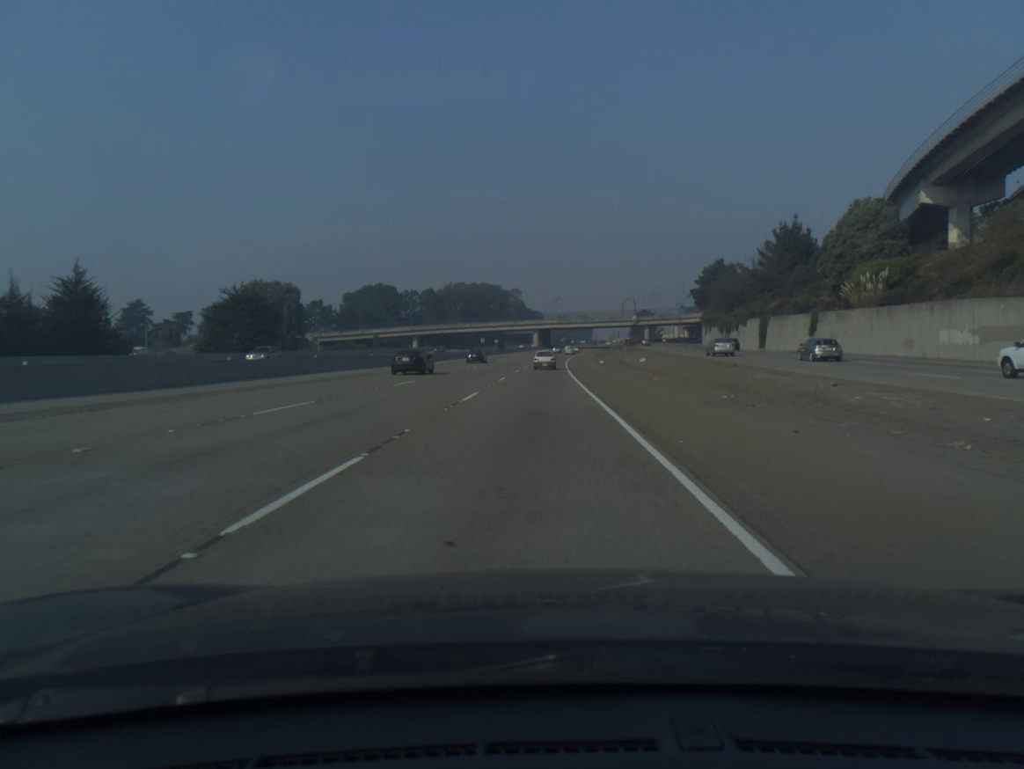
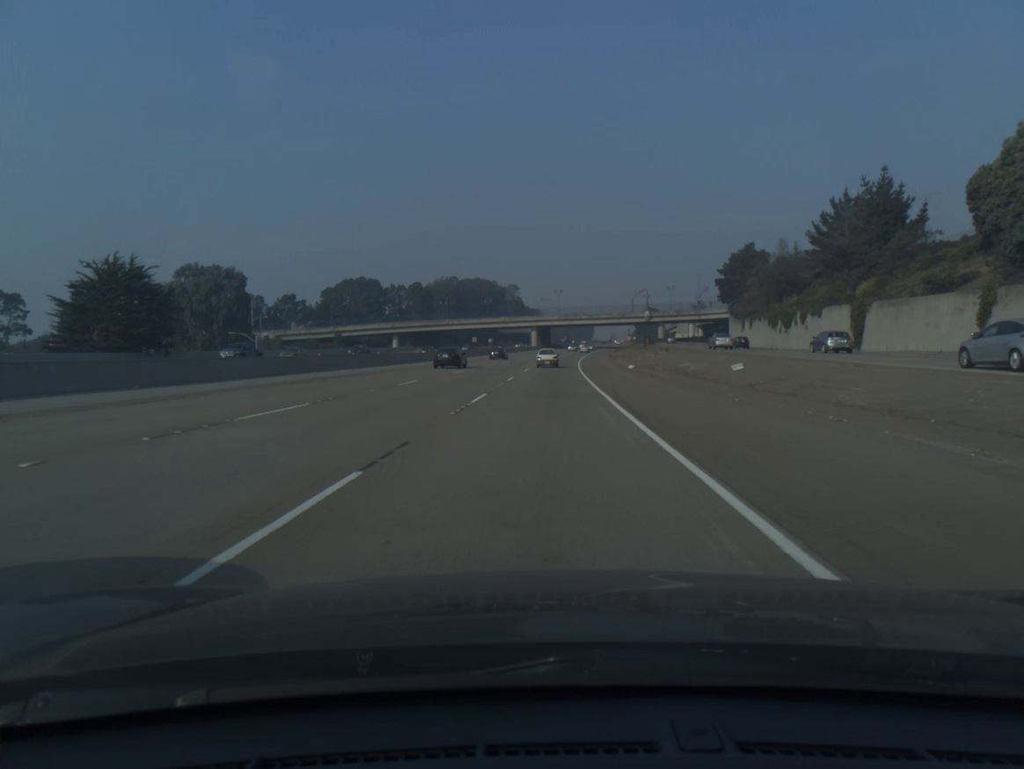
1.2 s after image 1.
(-0.1, +30.4) m; 0°
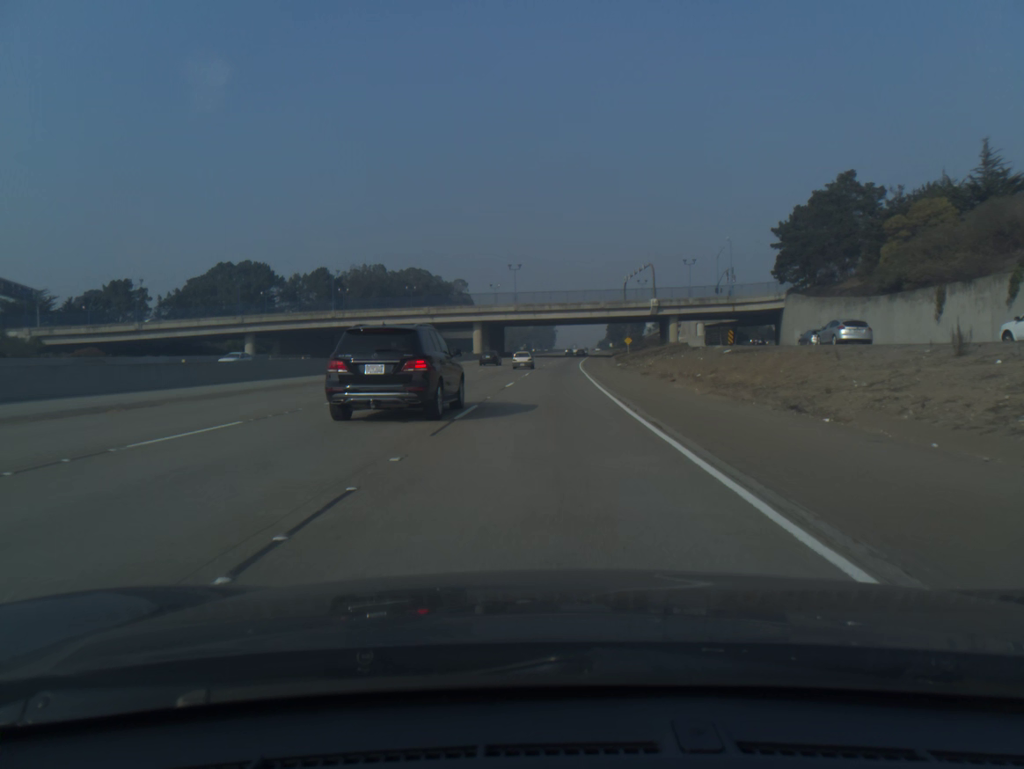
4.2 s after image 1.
(+1.8, +76.1) m; +3°
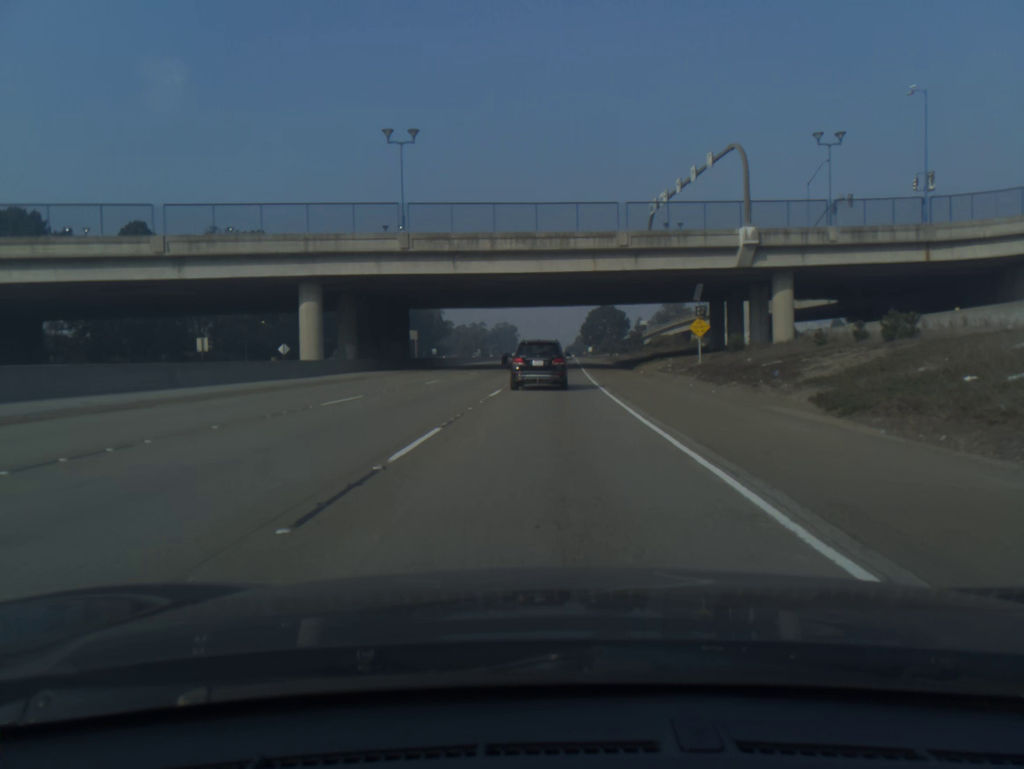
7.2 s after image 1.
(+2.0, +78.7) m; +3°
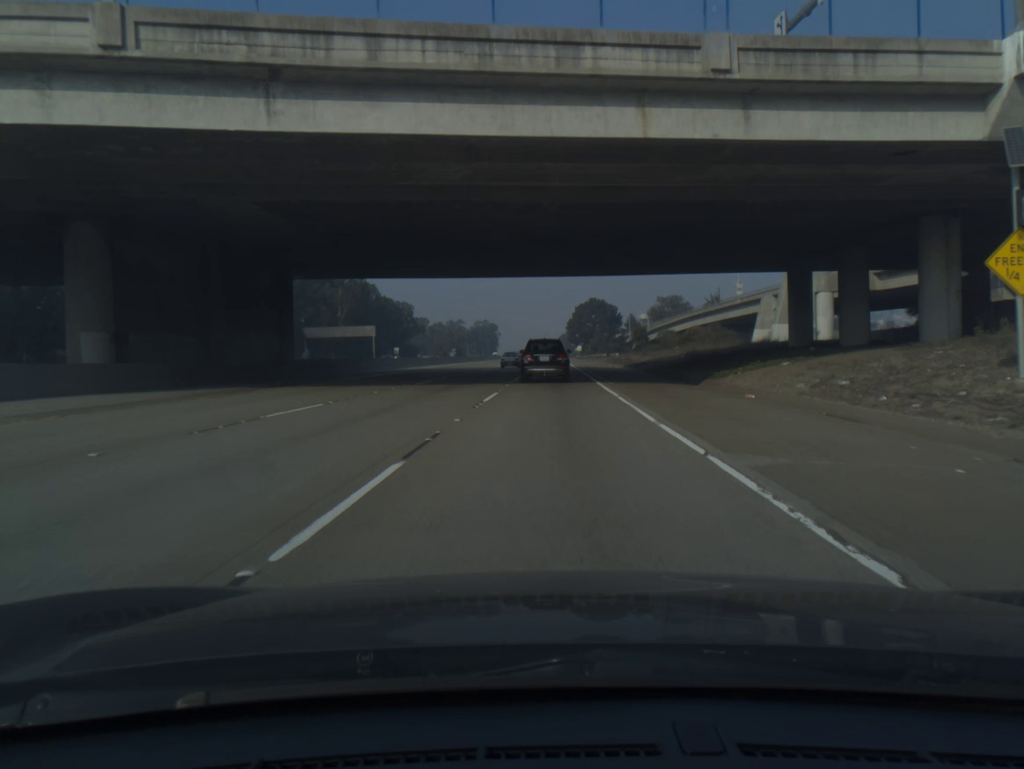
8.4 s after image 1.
(+0.4, +32.6) m; +1°
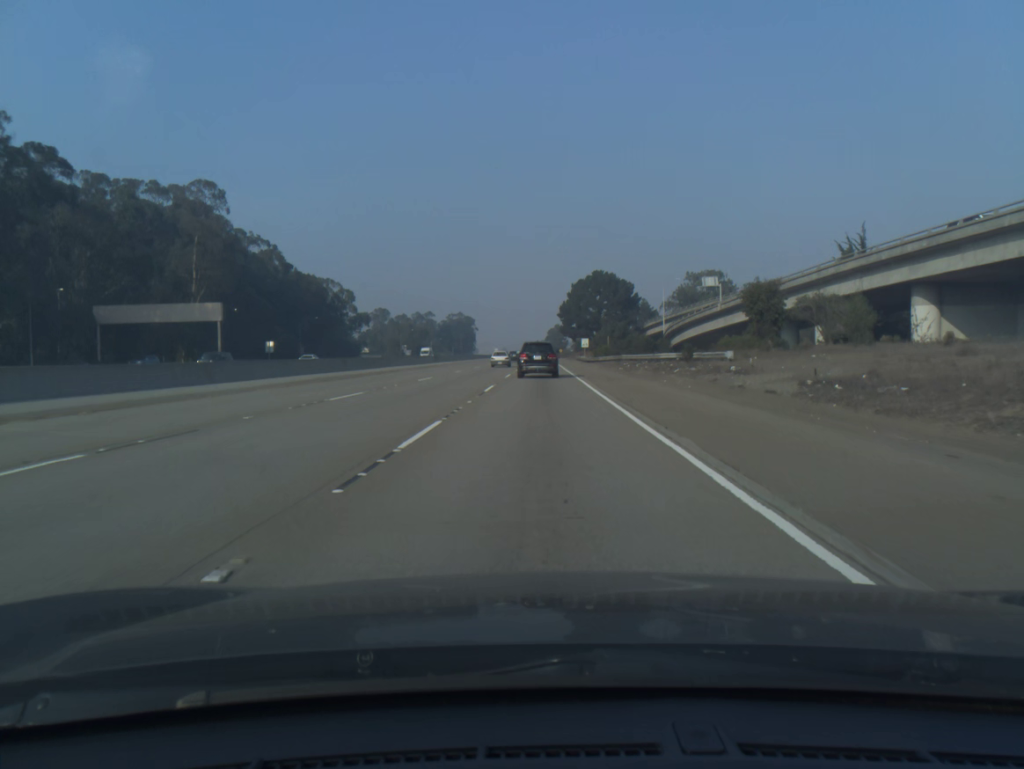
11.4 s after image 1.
(+1.2, +81.9) m; +1°
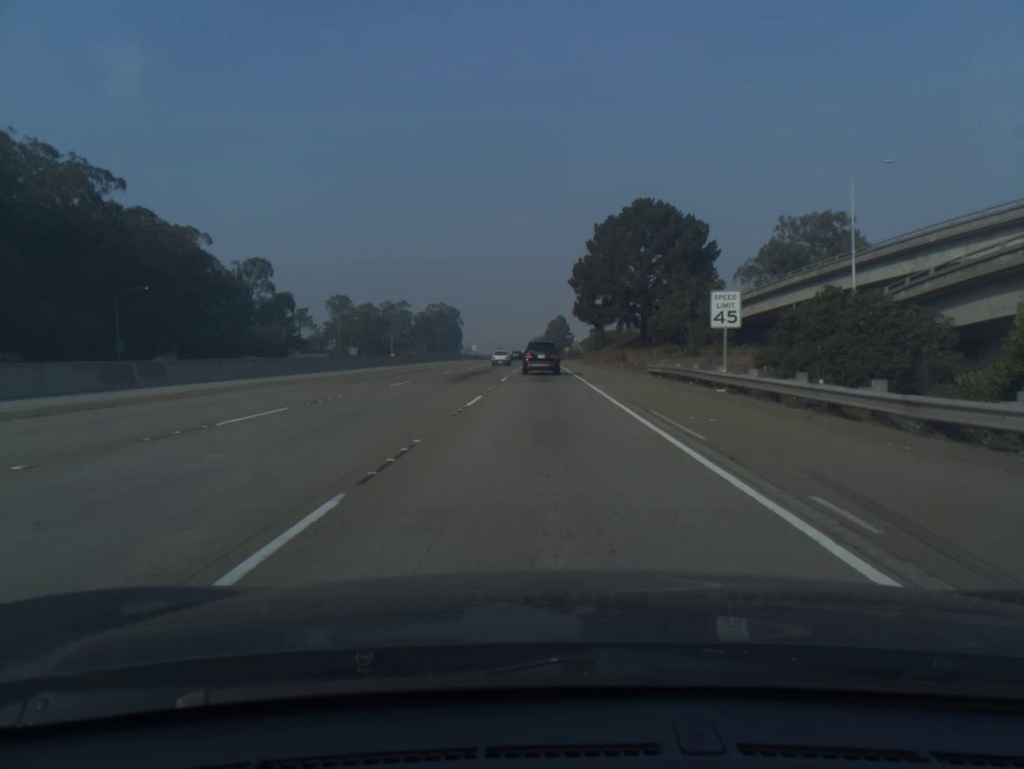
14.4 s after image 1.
(-0.1, +79.4) m; 0°
